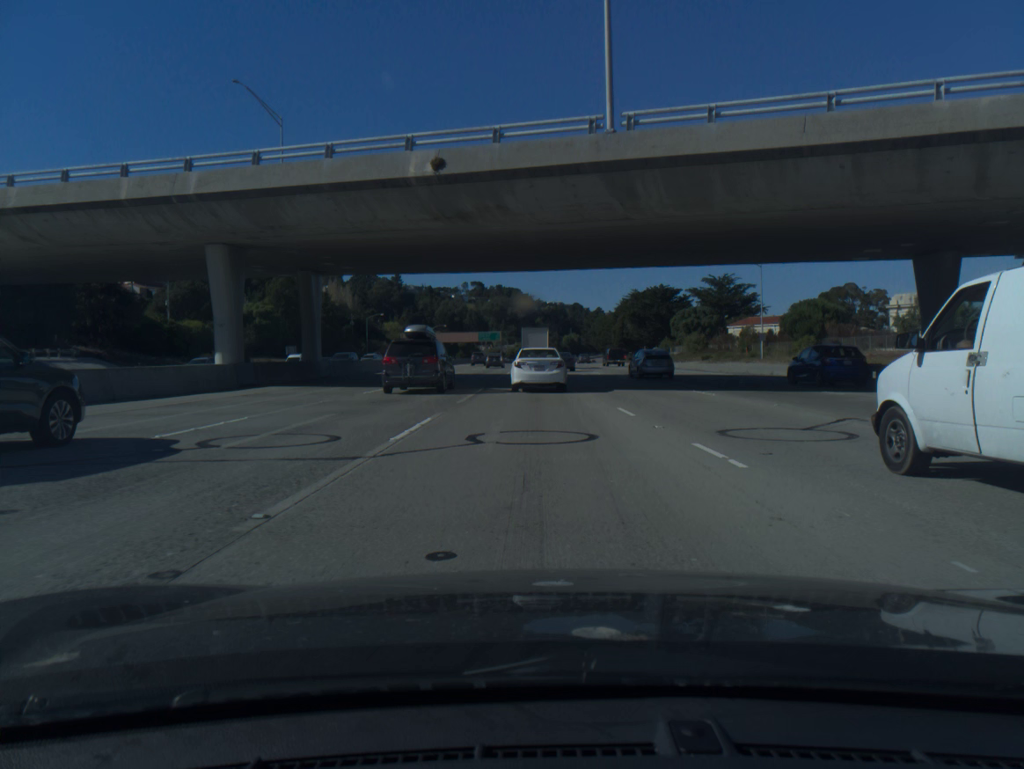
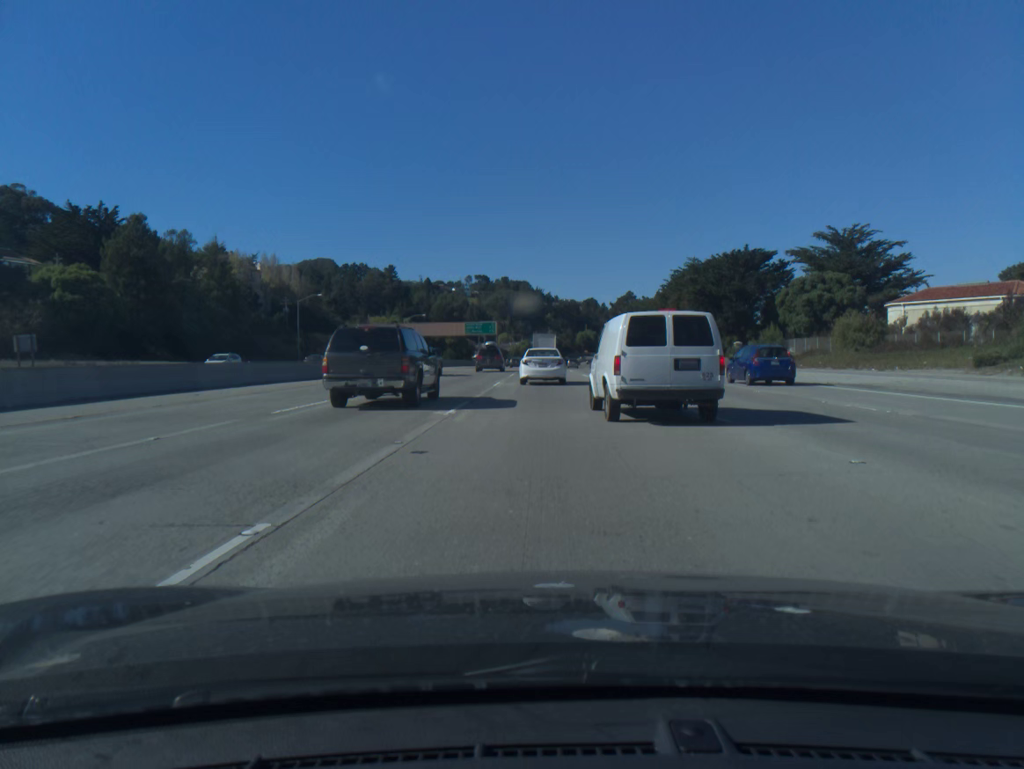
(-0.6, +66.6) m; -1°
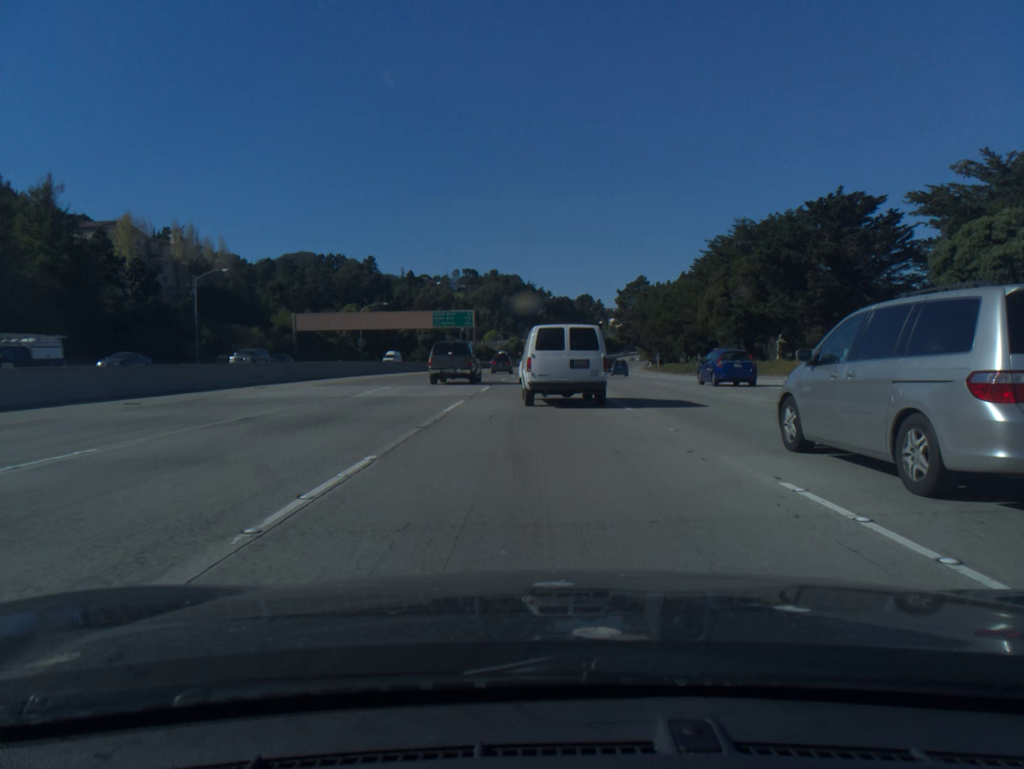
(+0.1, +39.3) m; +1°
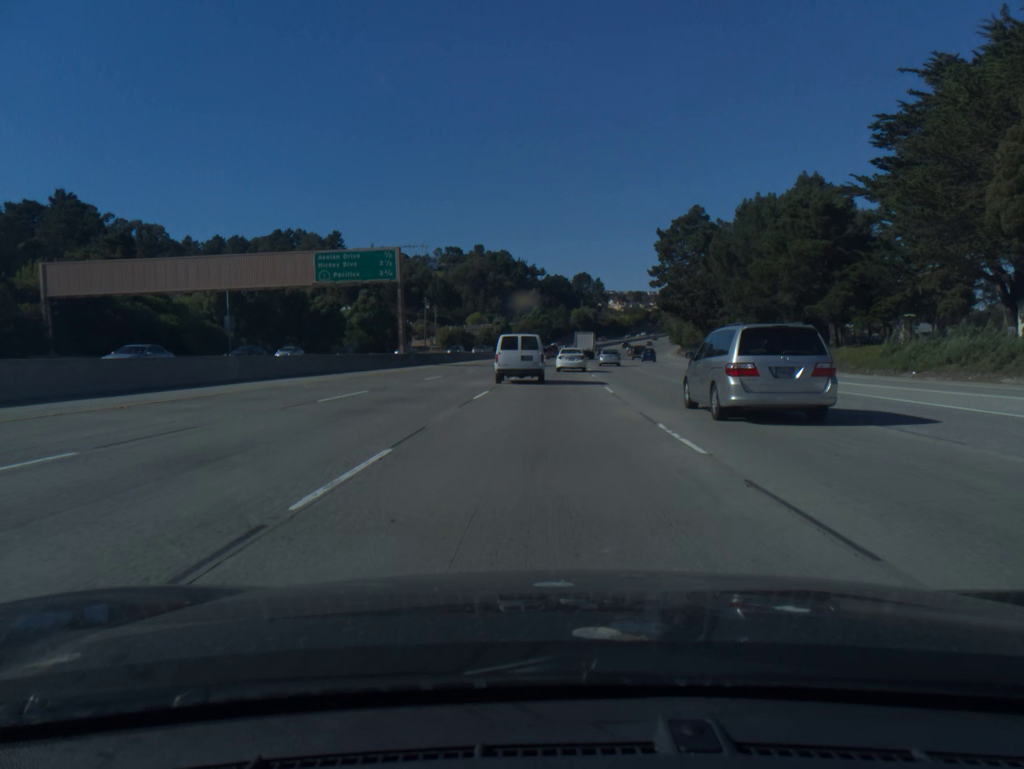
(-0.2, +64.3) m; 0°
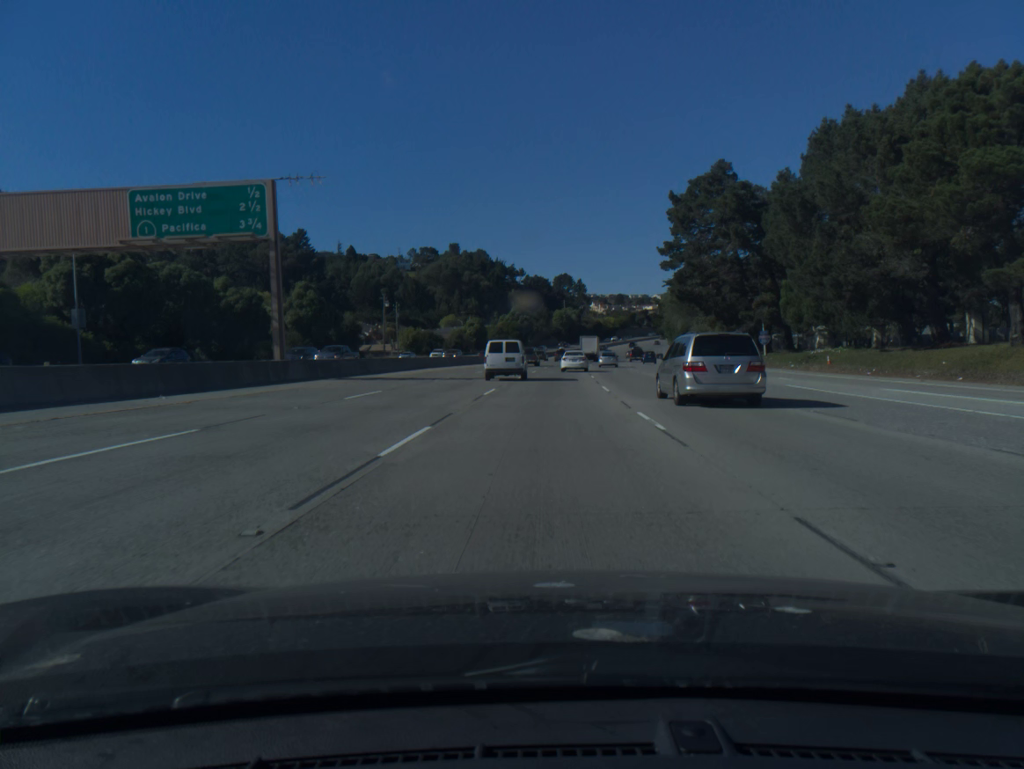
(+0.3, +26.0) m; +1°
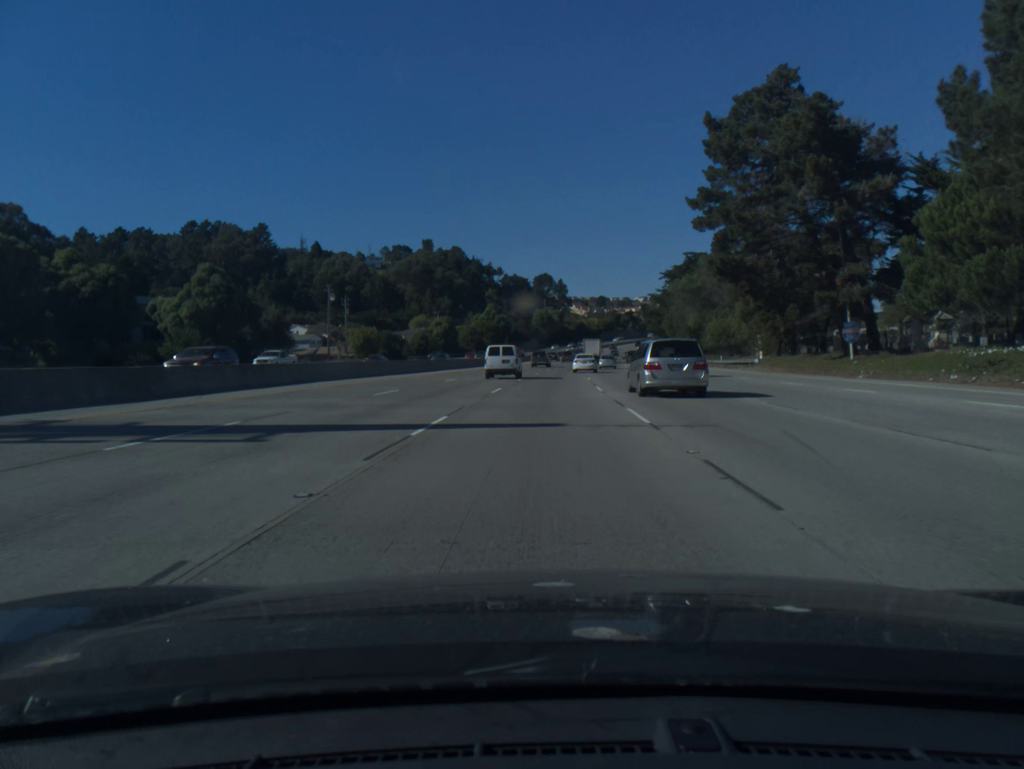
(+0.4, +26.4) m; +2°
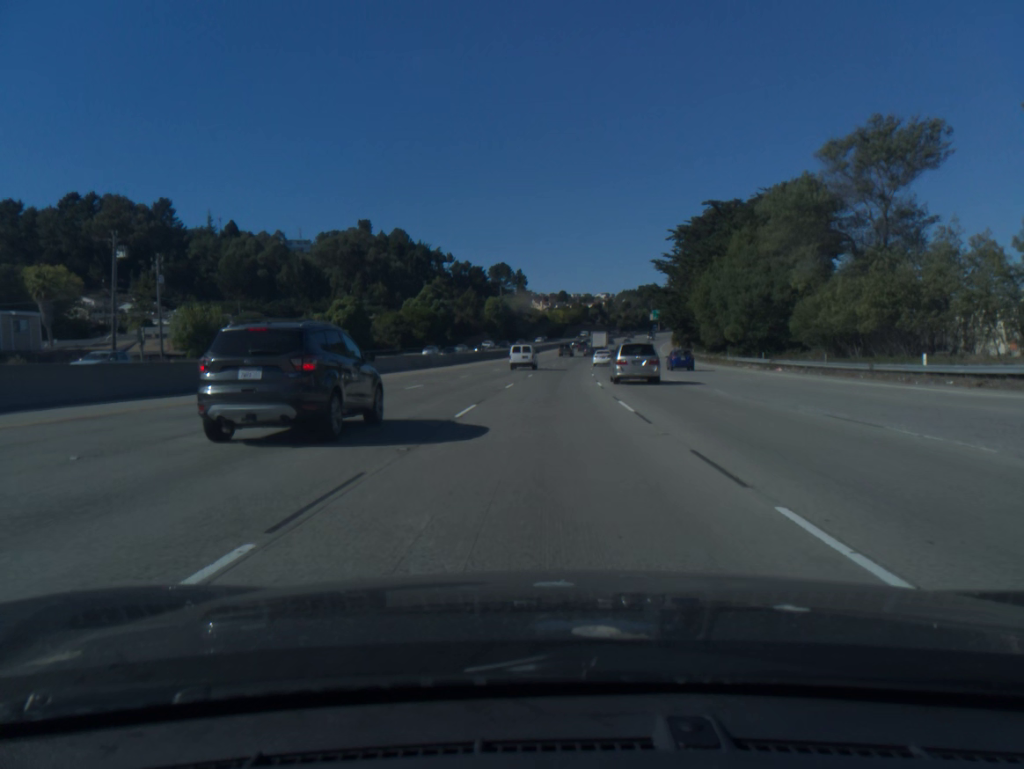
(+1.2, +54.3) m; +3°
